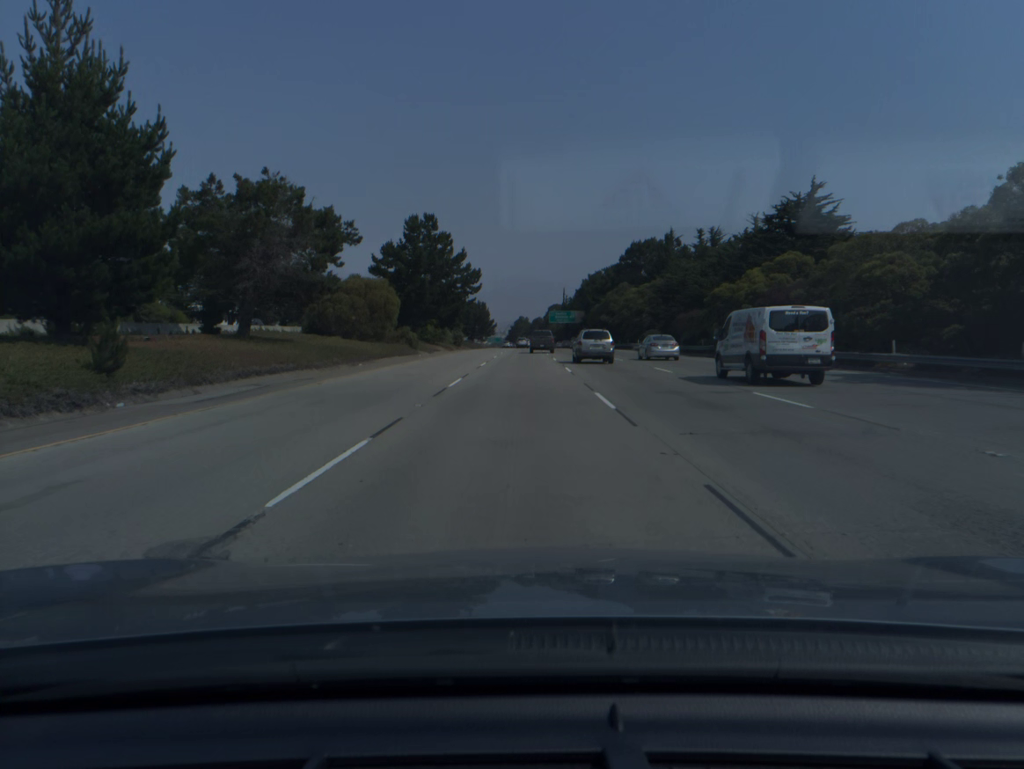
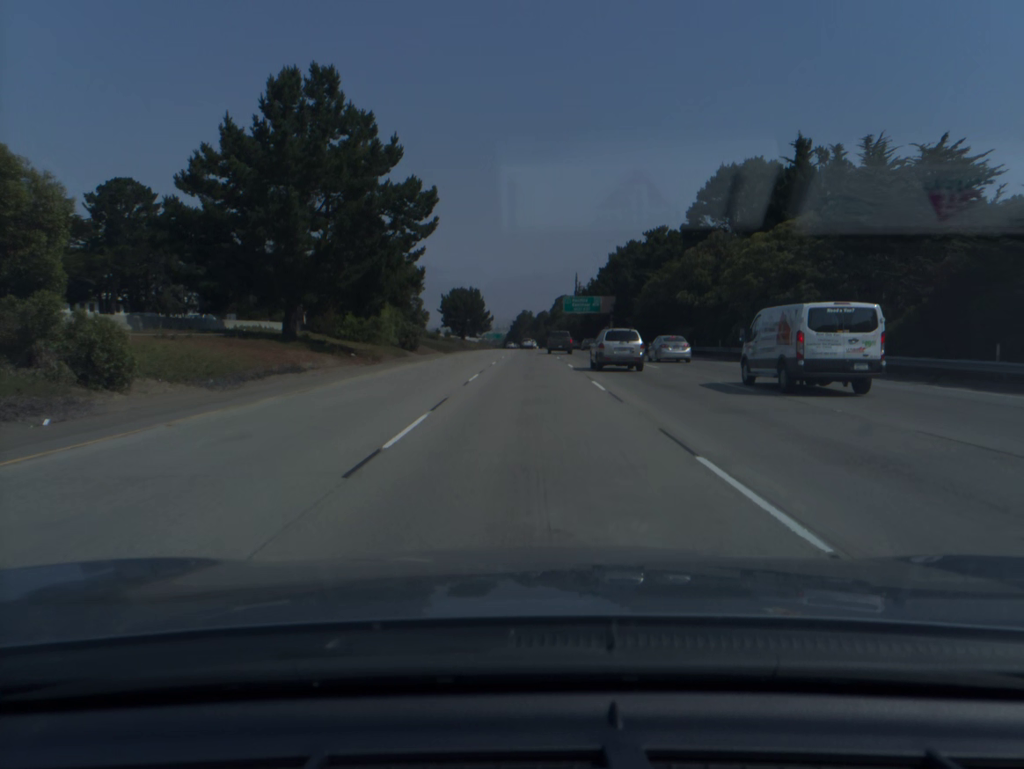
(-0.2, +53.5) m; 0°
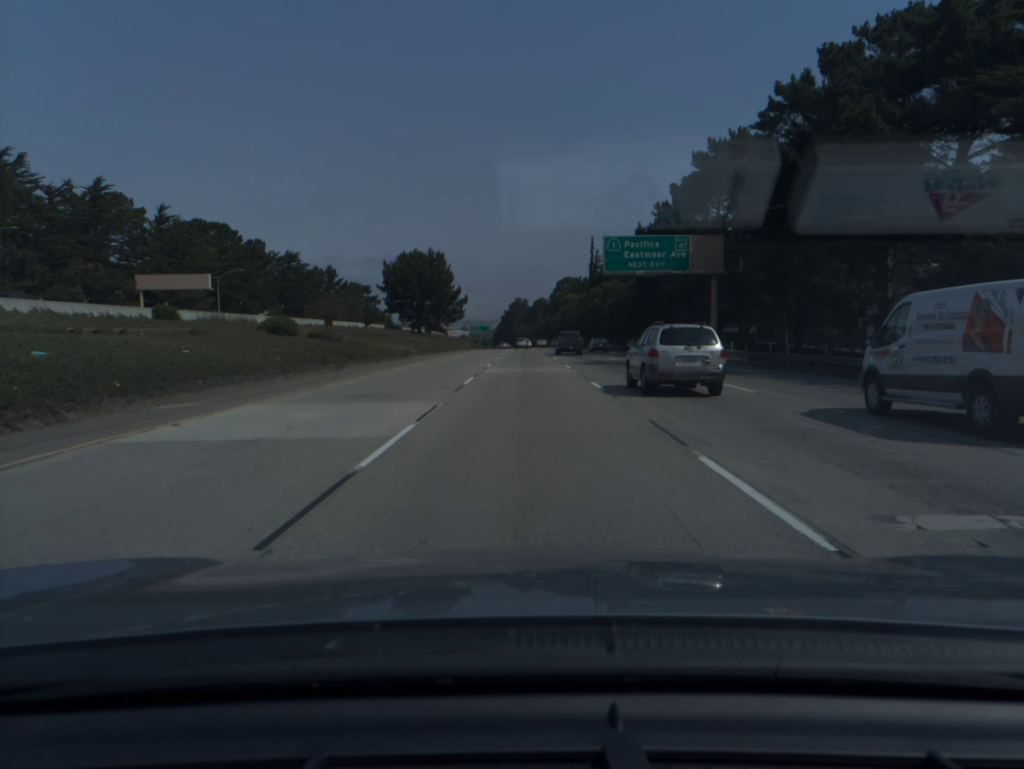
(+0.3, +72.9) m; 0°
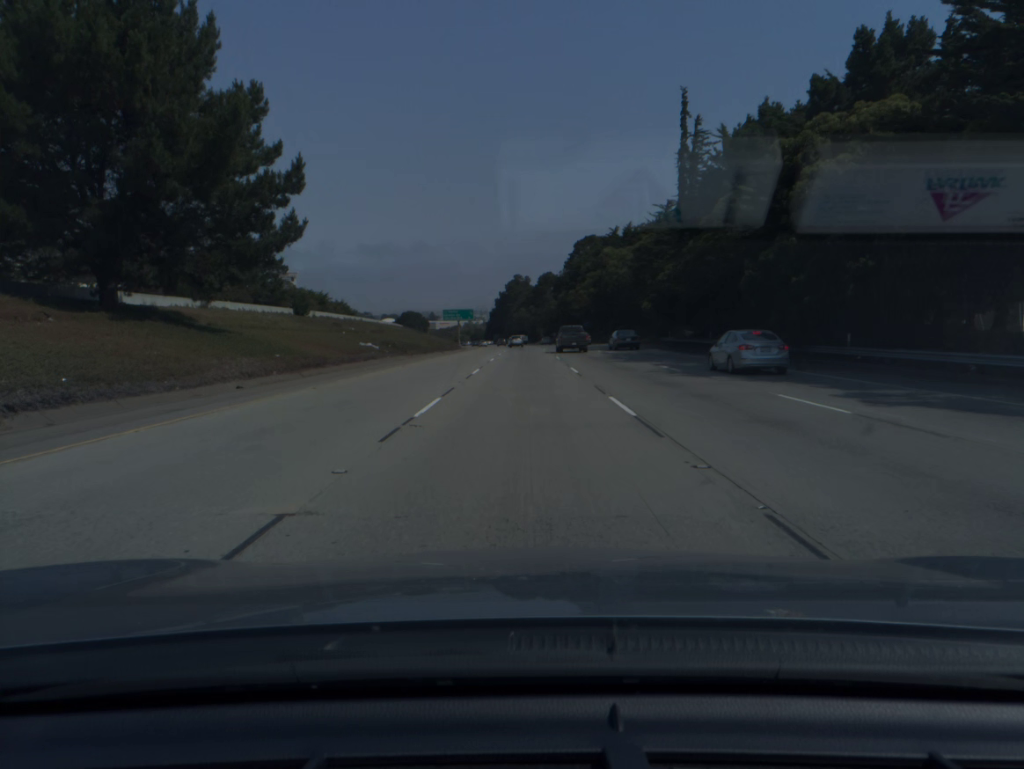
(-0.1, +94.2) m; 0°
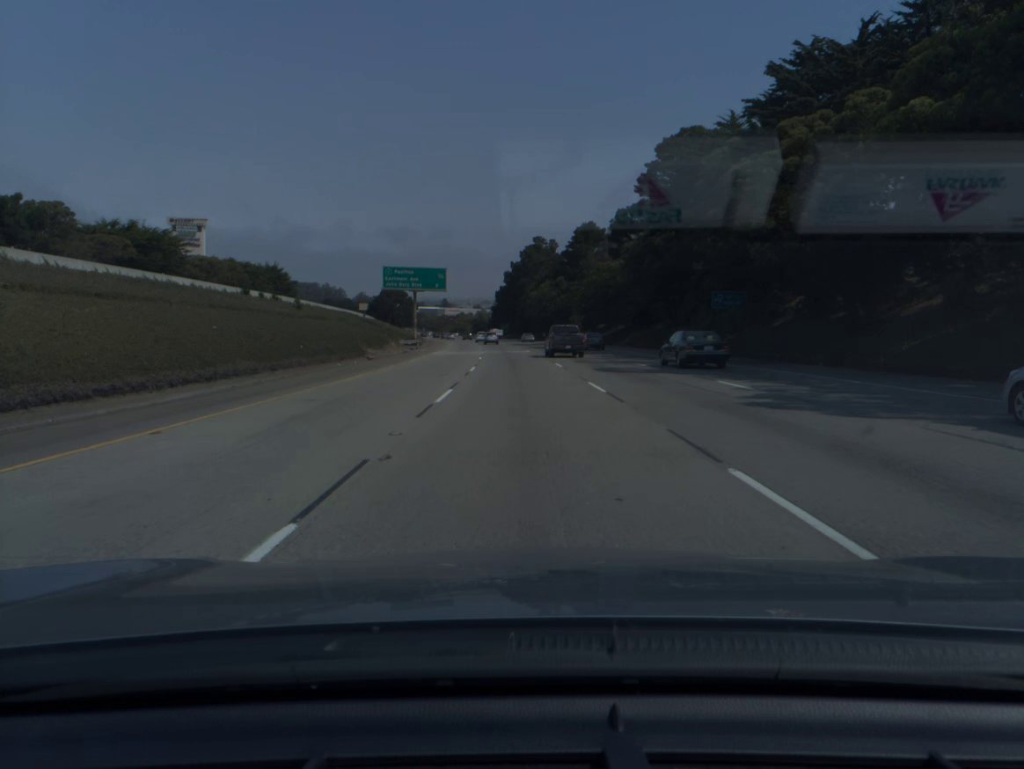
(-0.6, +96.7) m; -1°
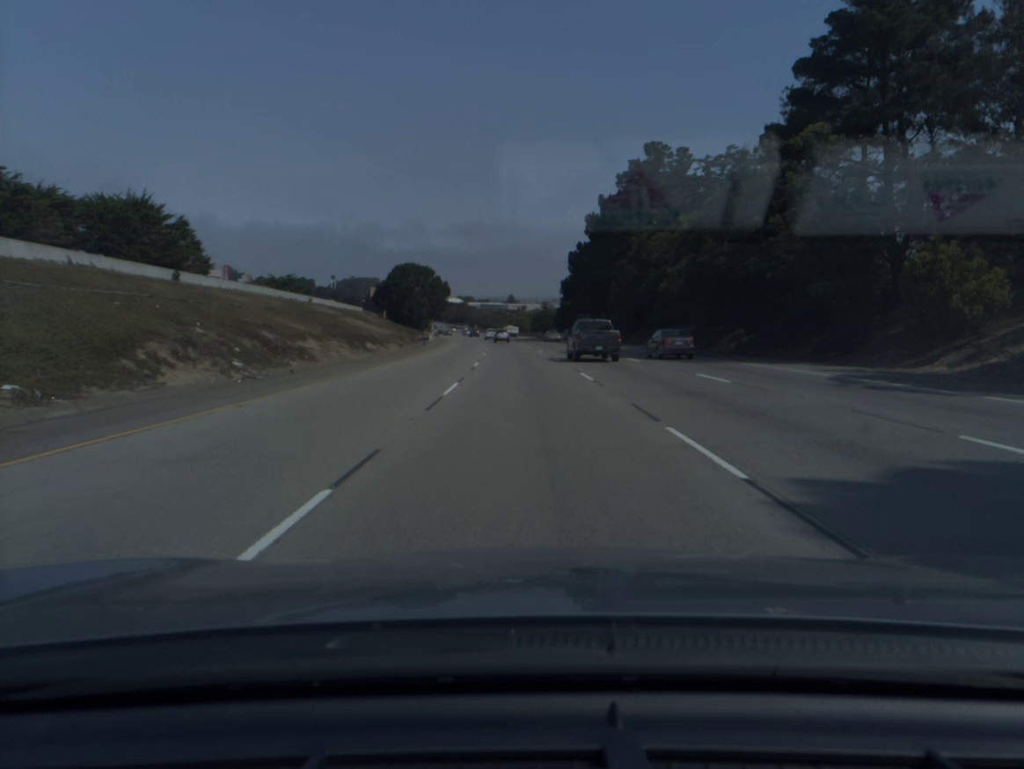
(-4.0, +99.0) m; -5°
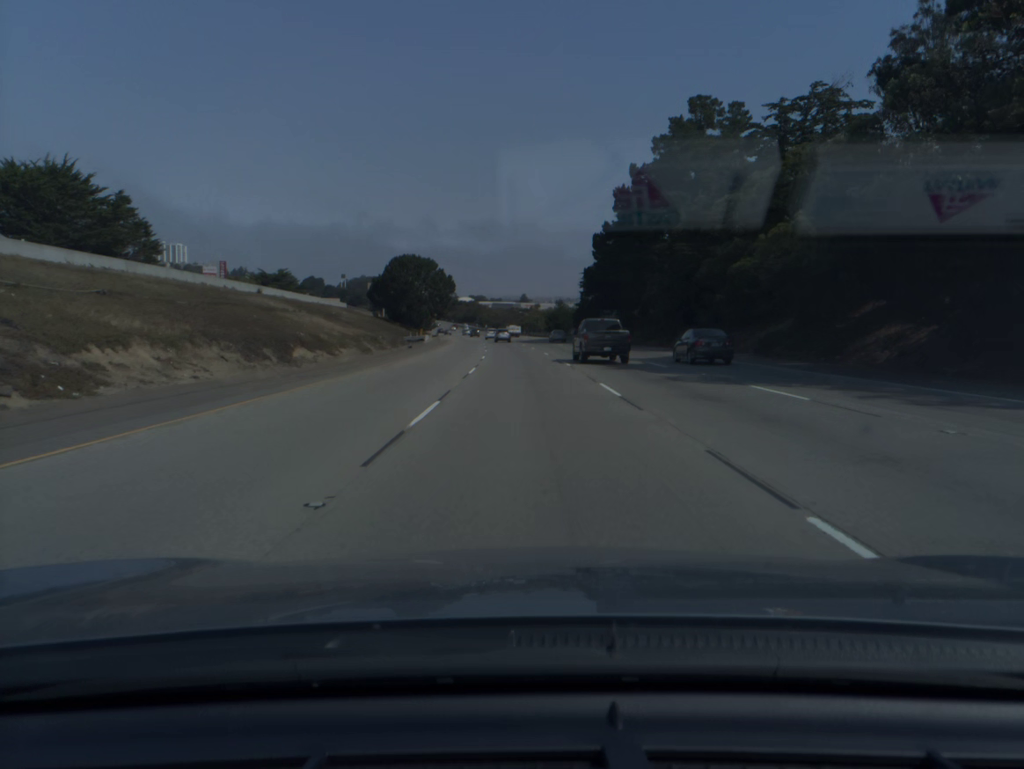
(-0.1, +19.9) m; -1°
